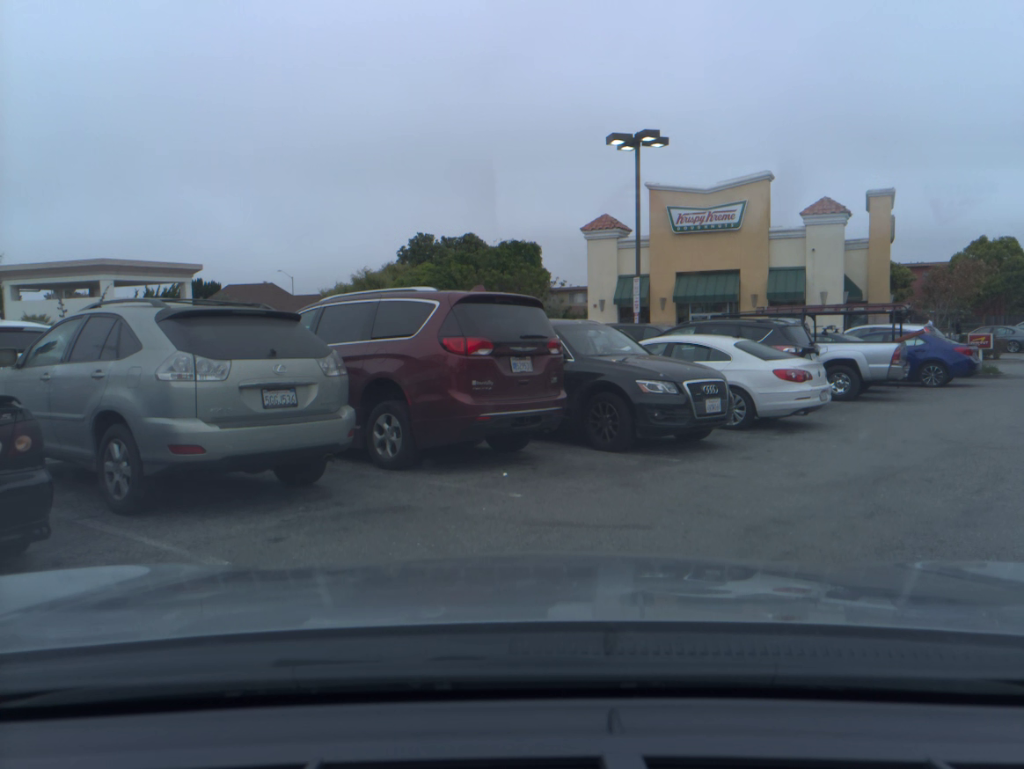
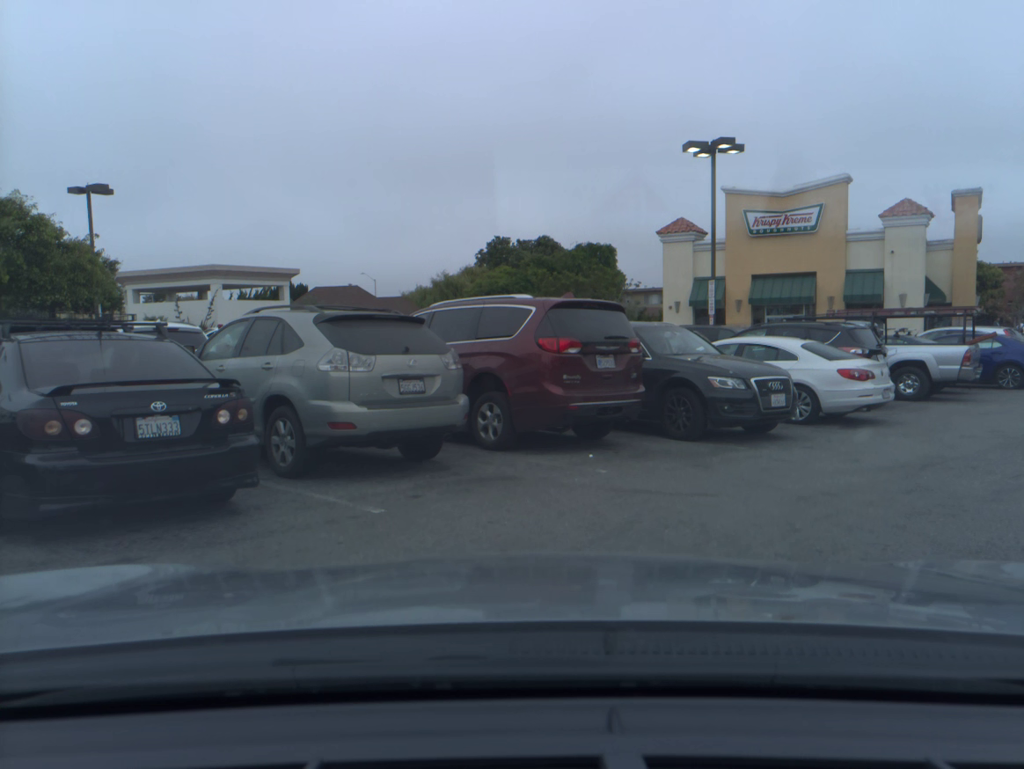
(-0.1, -1.3) m; -5°
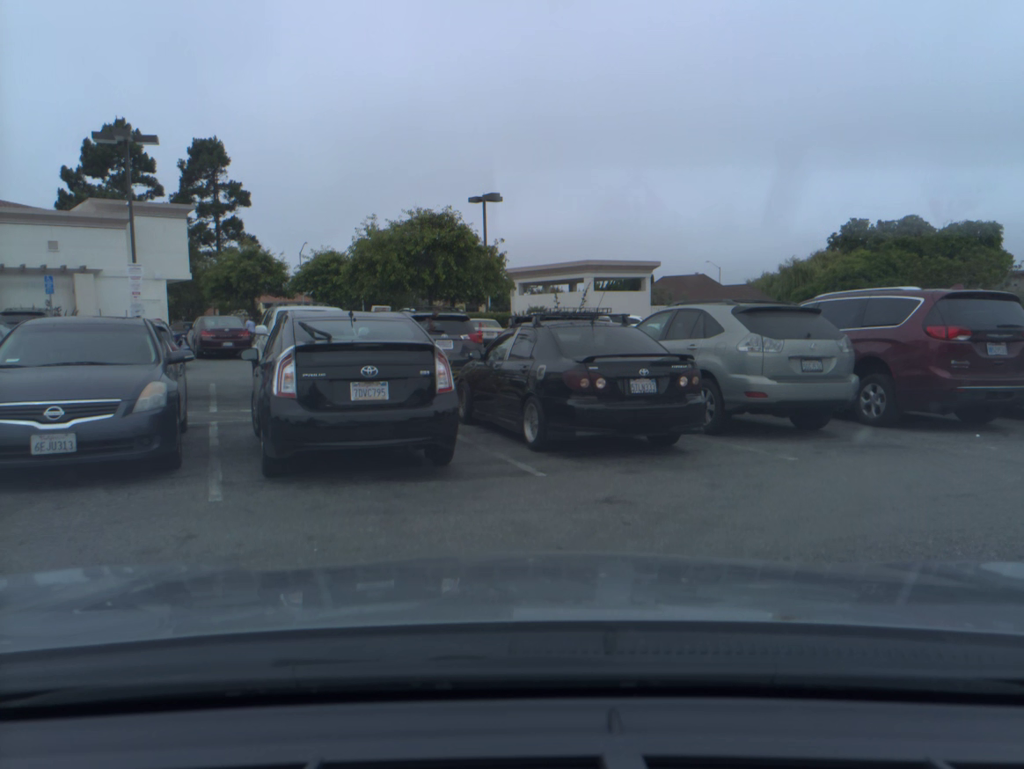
(-0.3, -2.3) m; -24°
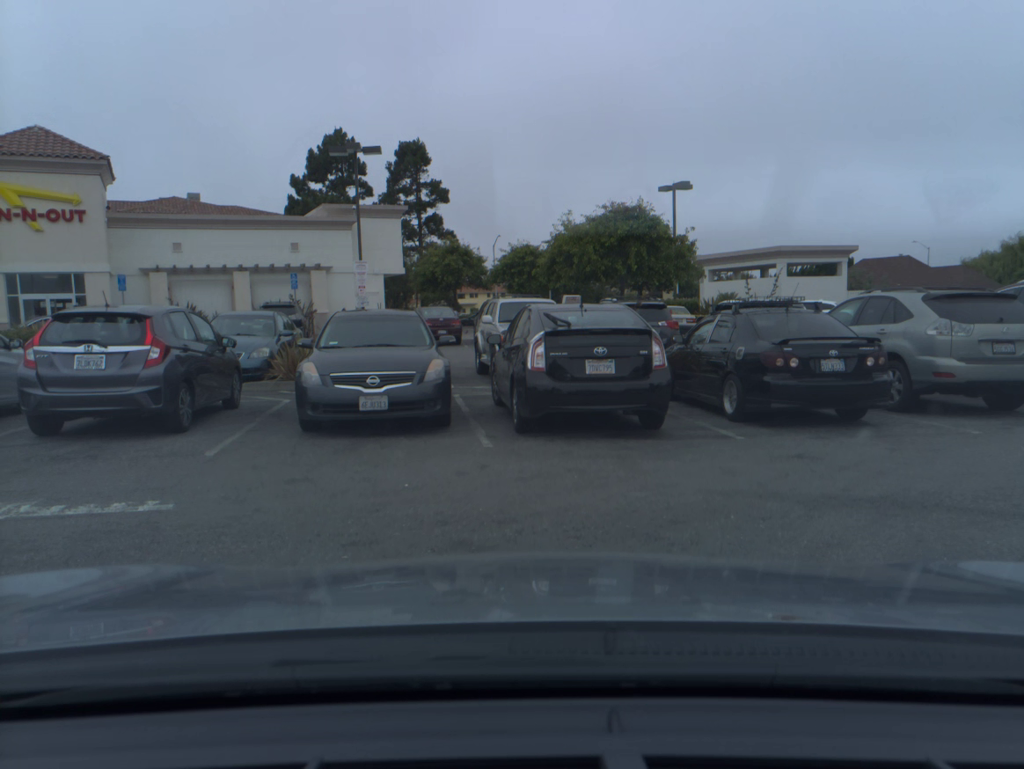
(-0.1, -1.8) m; -13°
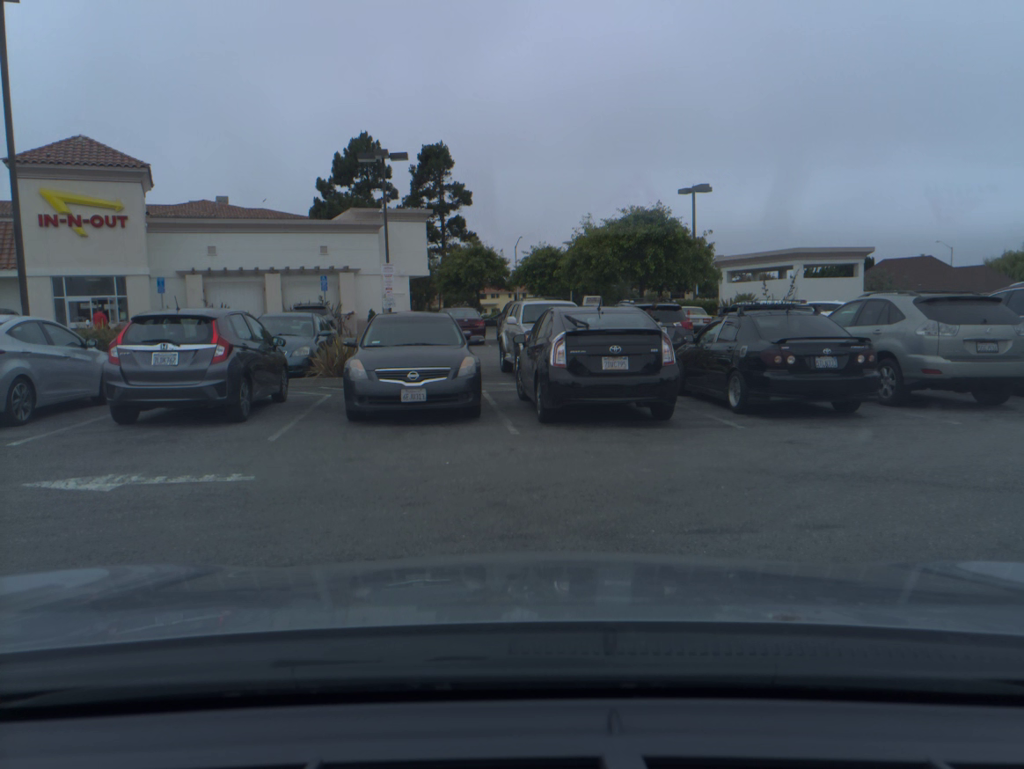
(0.0, -1.1) m; -1°
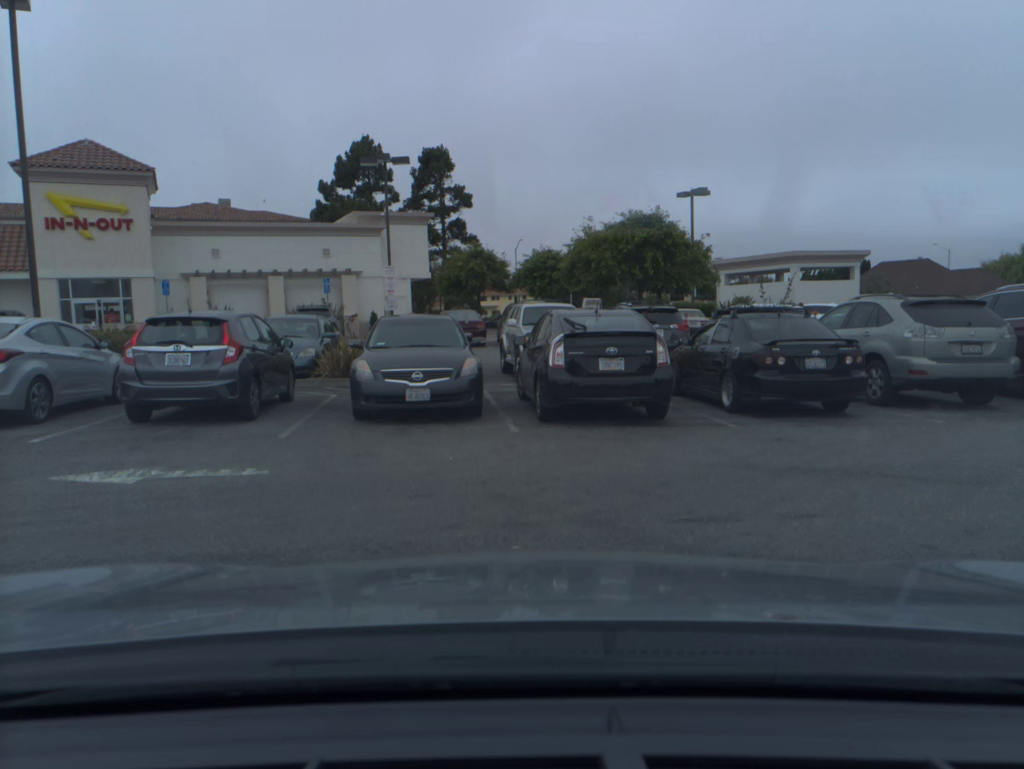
(0.0, -0.4) m; 0°
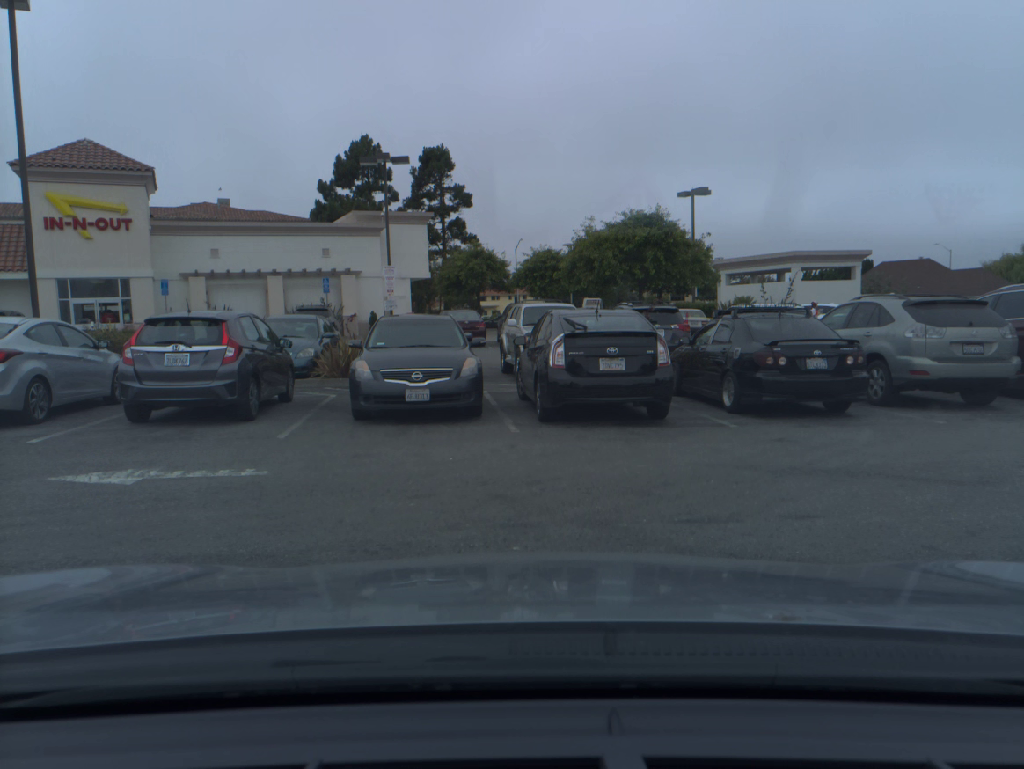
(0.0, 0.0) m; 0°
